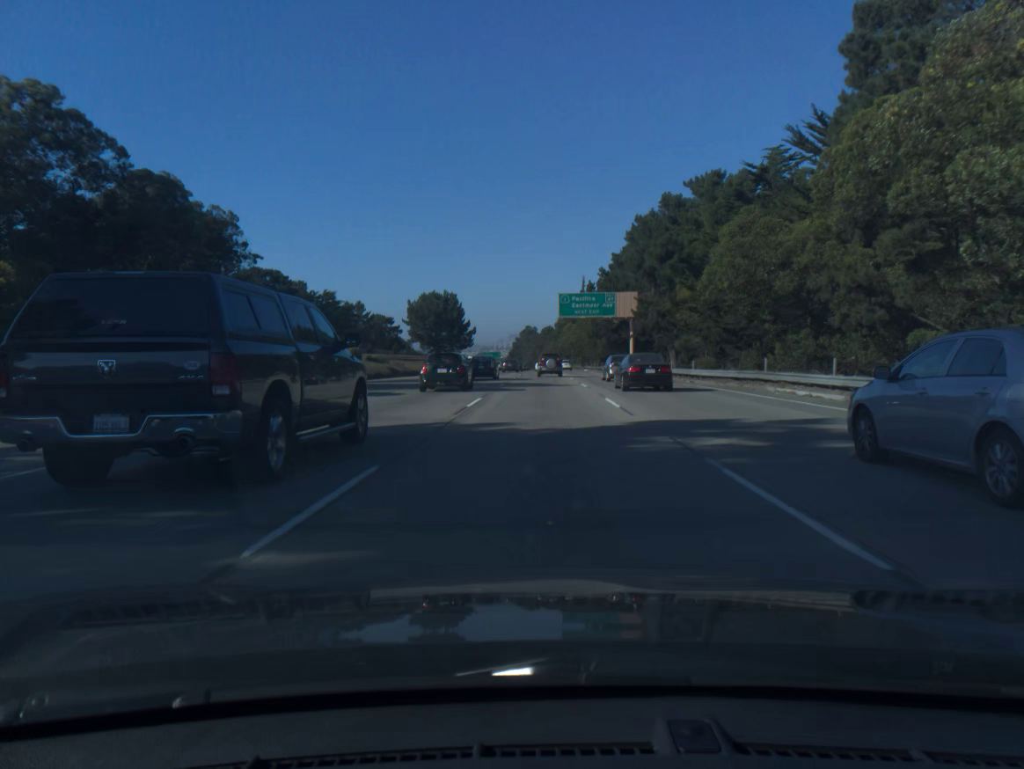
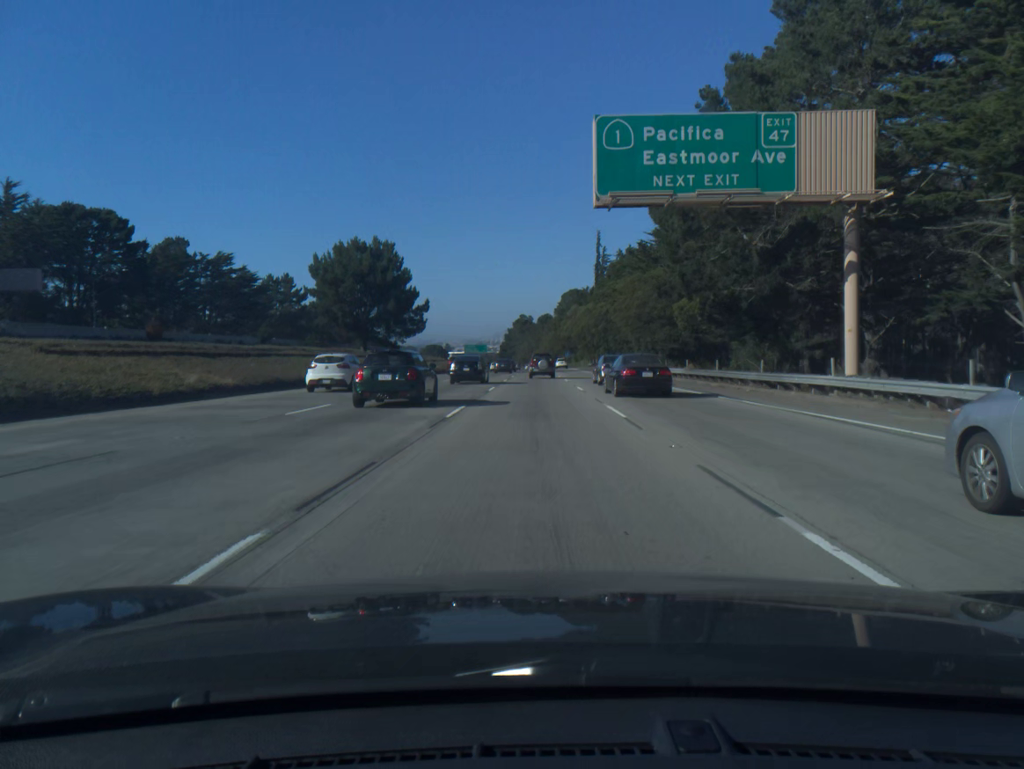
(+0.3, +61.5) m; 0°
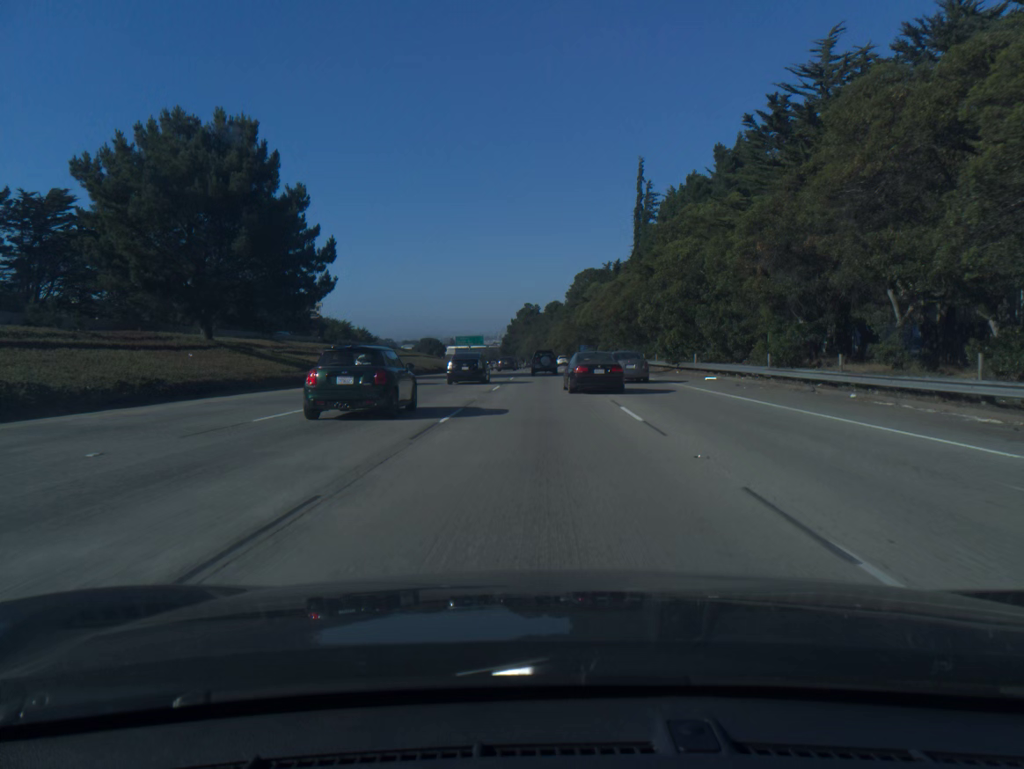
(-0.2, +45.7) m; -1°
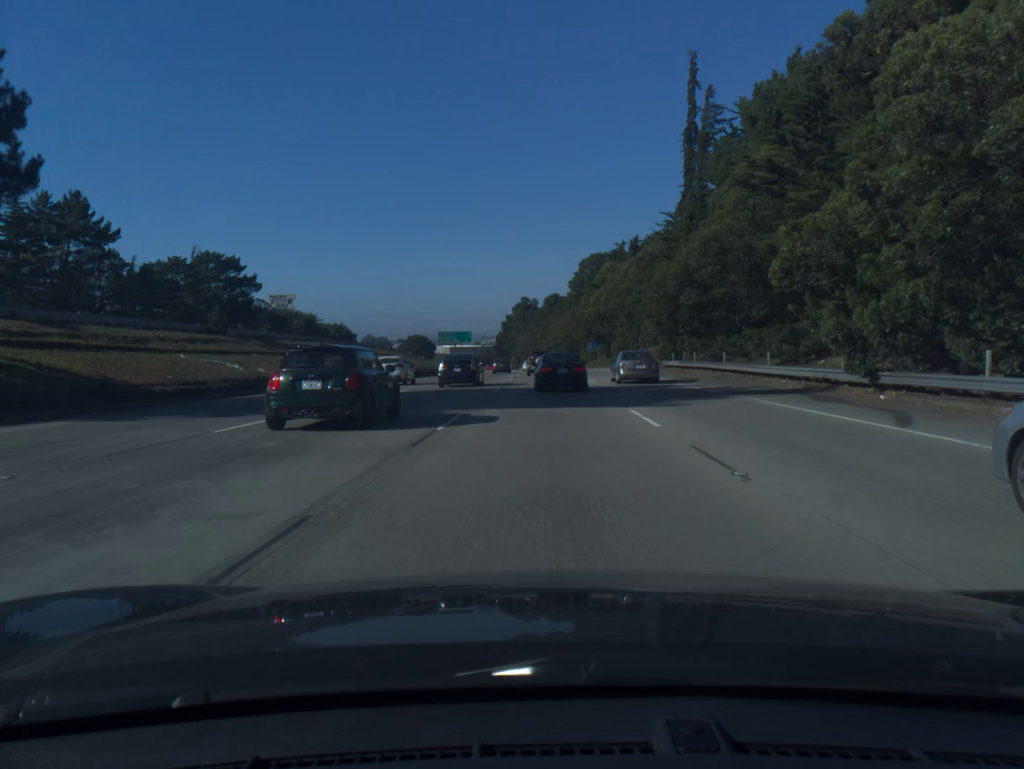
(0.0, +30.4) m; 0°
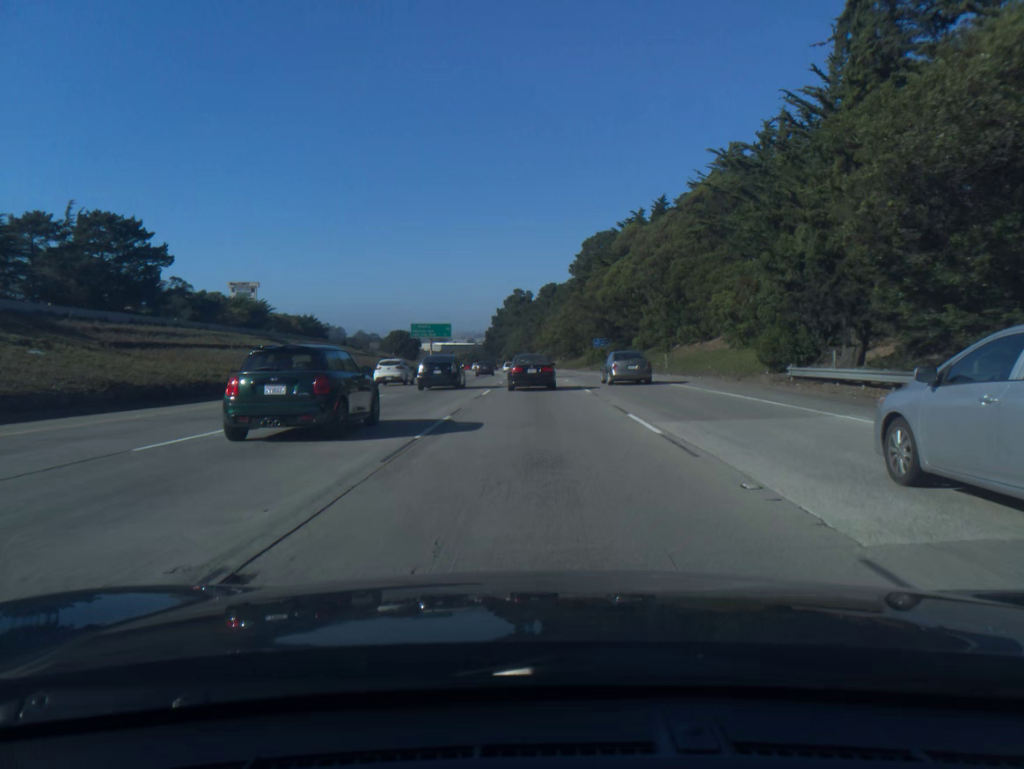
(+0.1, +30.5) m; 0°
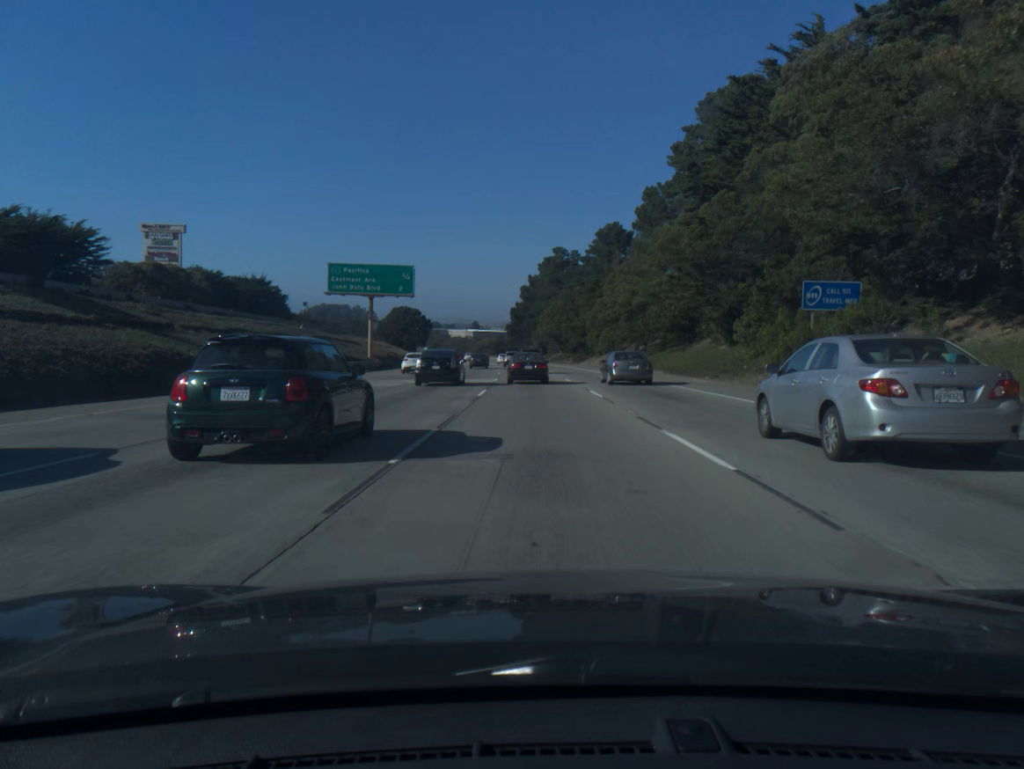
(-1.5, +76.3) m; -3°
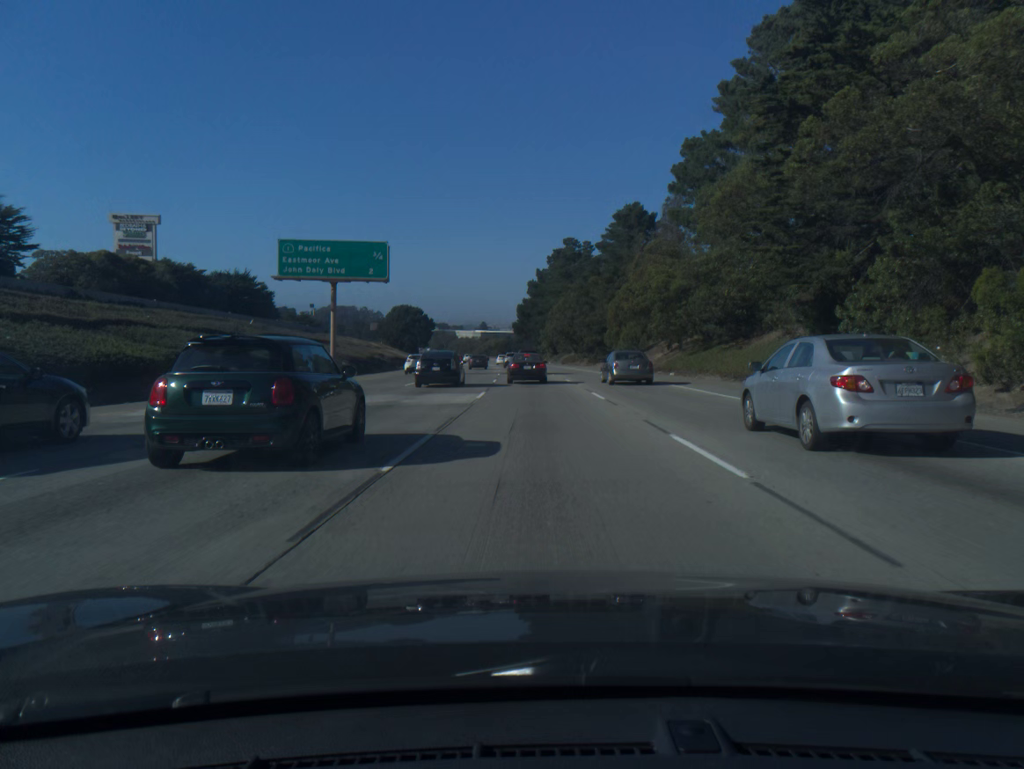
(-0.1, +15.2) m; -1°
